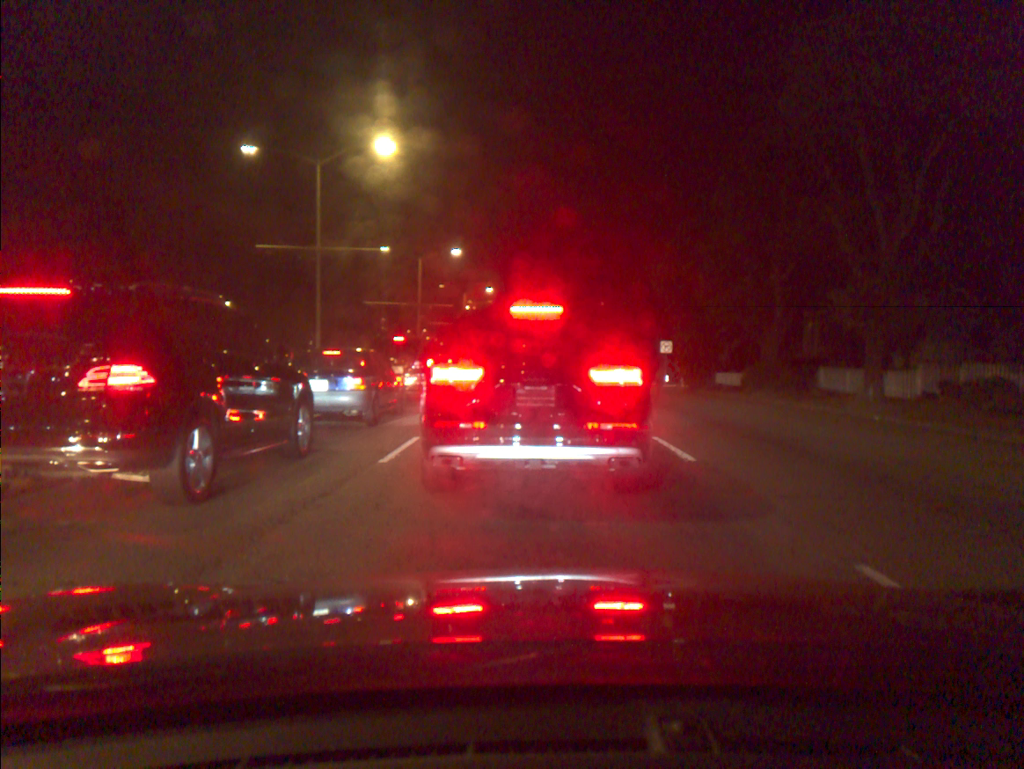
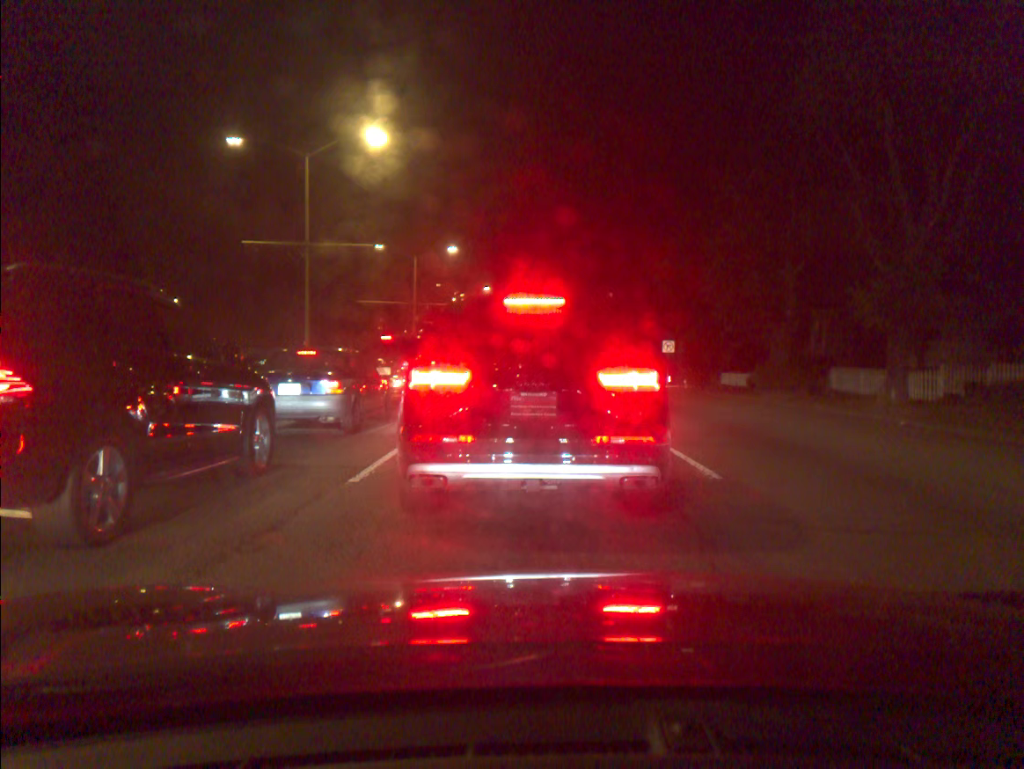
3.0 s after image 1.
(0.0, +1.4) m; 0°
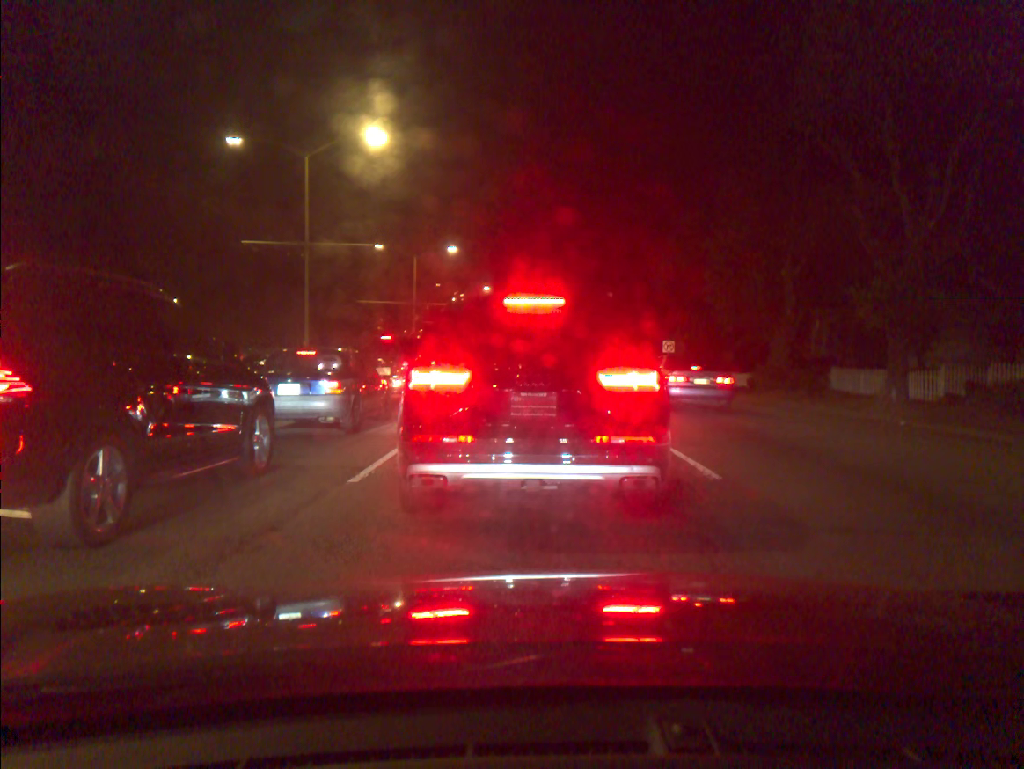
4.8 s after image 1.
(0.0, 0.0) m; 0°
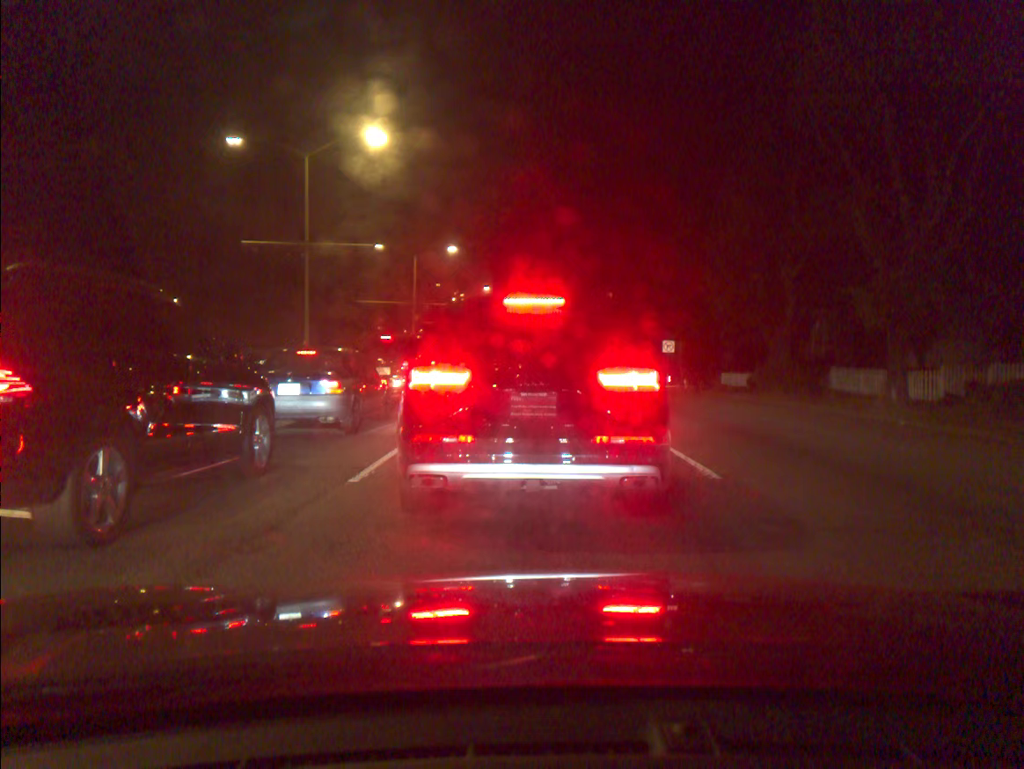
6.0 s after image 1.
(0.0, 0.0) m; 0°
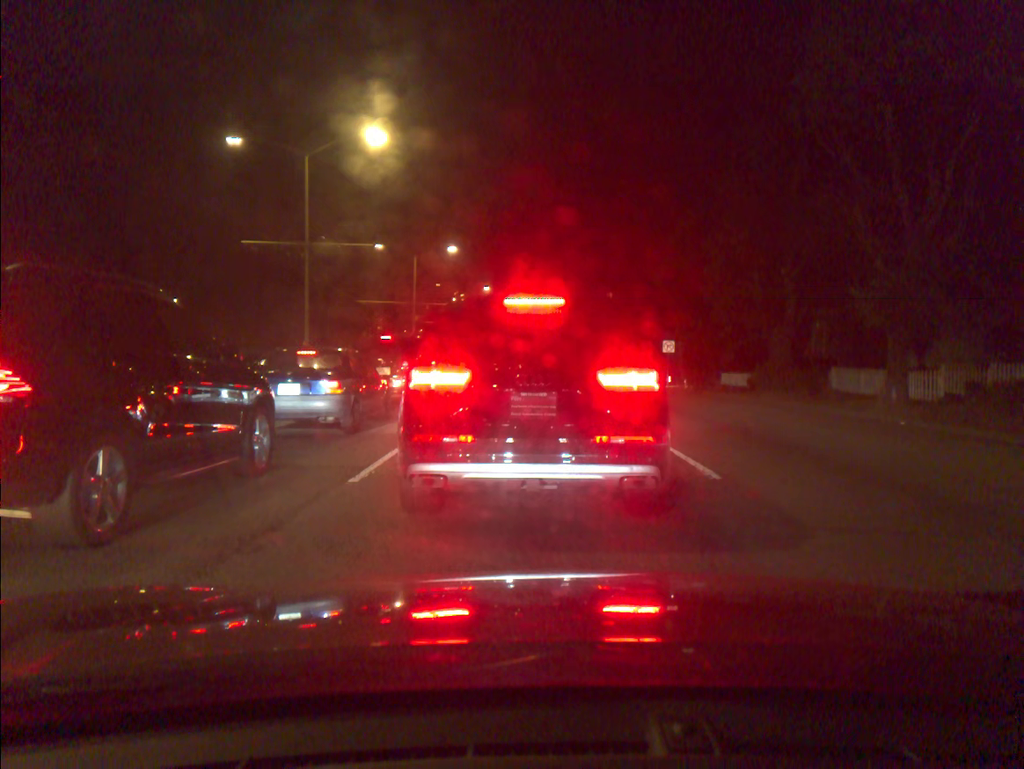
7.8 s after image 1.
(0.0, 0.0) m; 0°
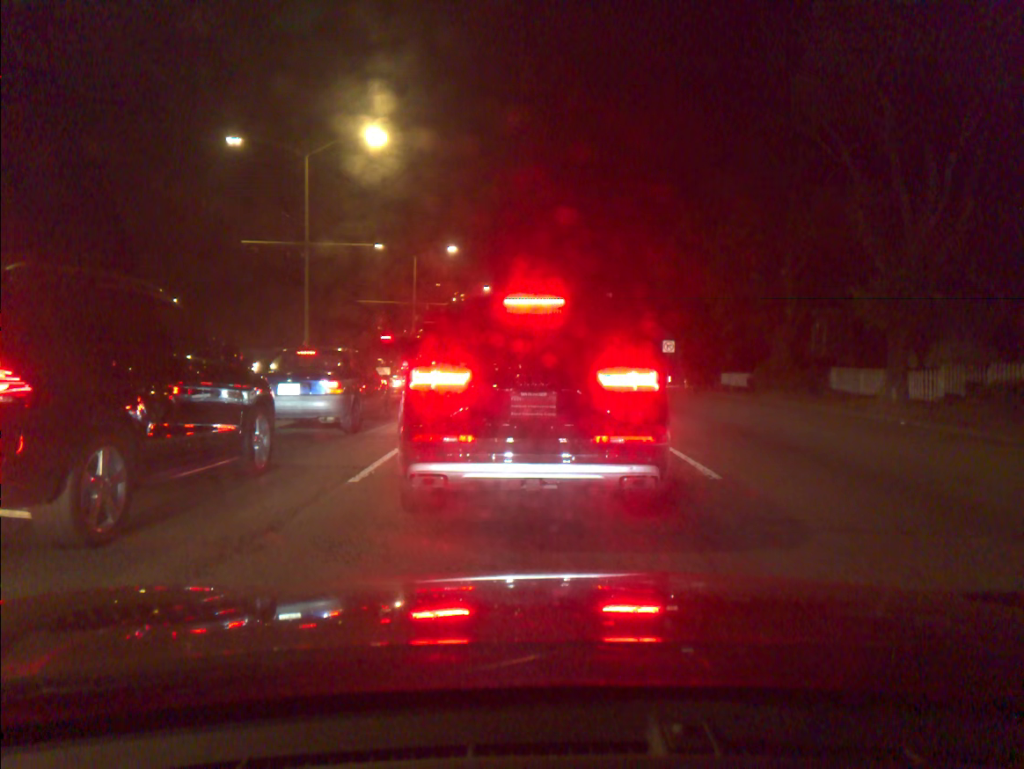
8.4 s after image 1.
(0.0, 0.0) m; 0°
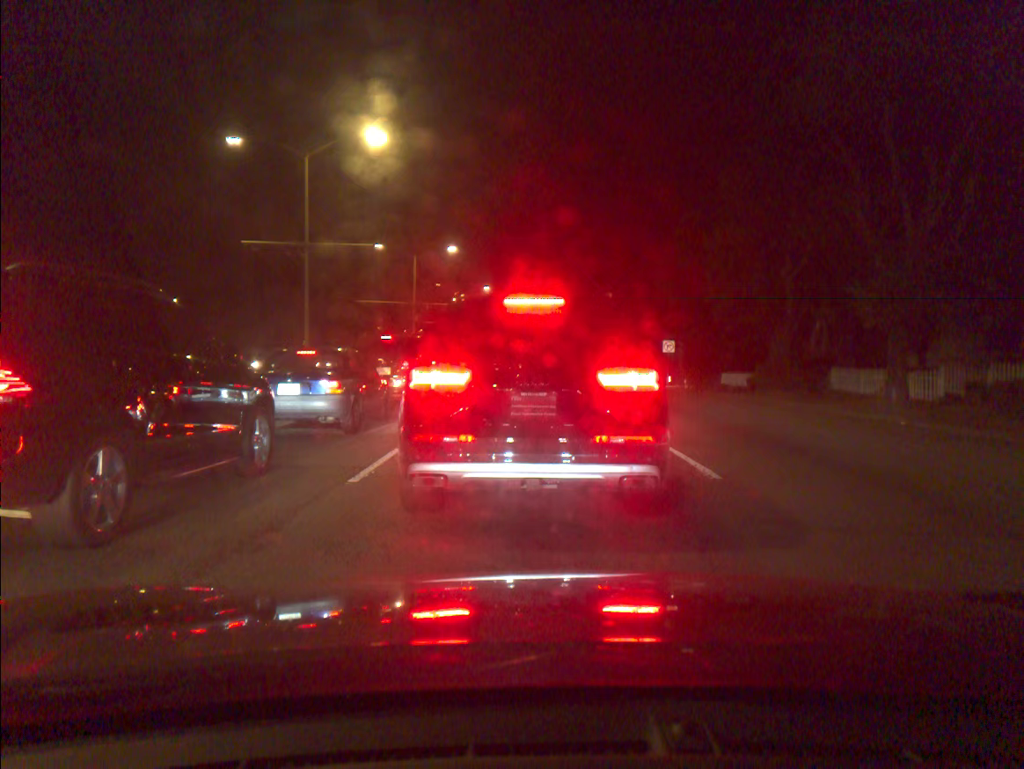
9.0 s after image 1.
(0.0, 0.0) m; 0°
